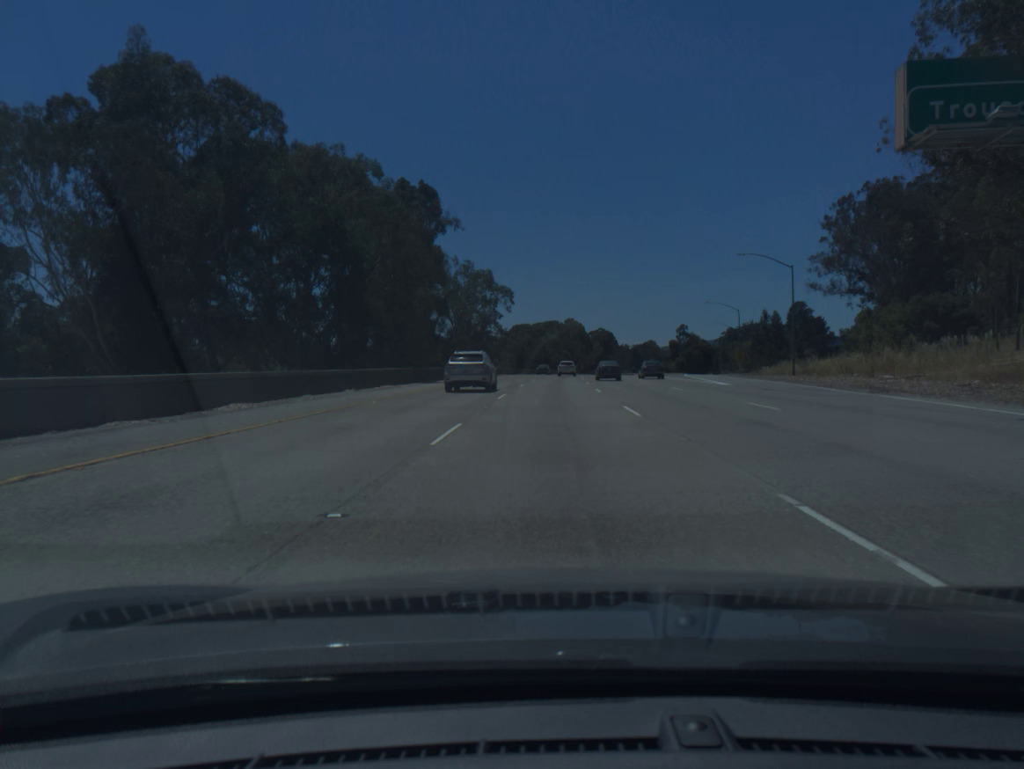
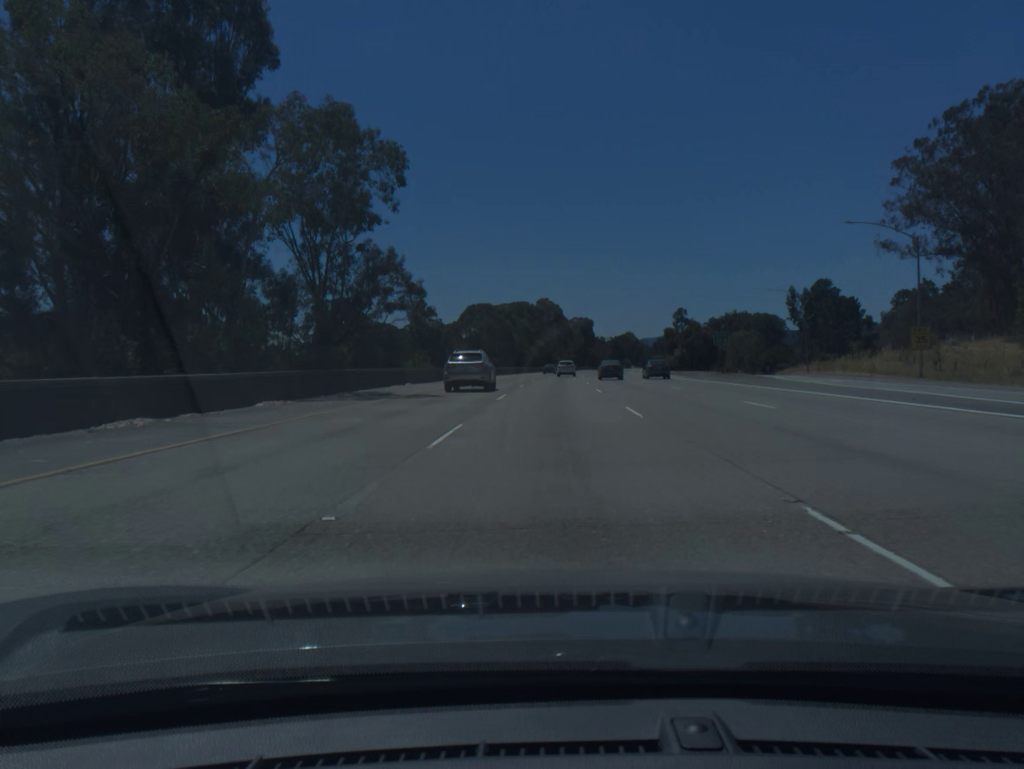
(+1.0, +58.2) m; +2°
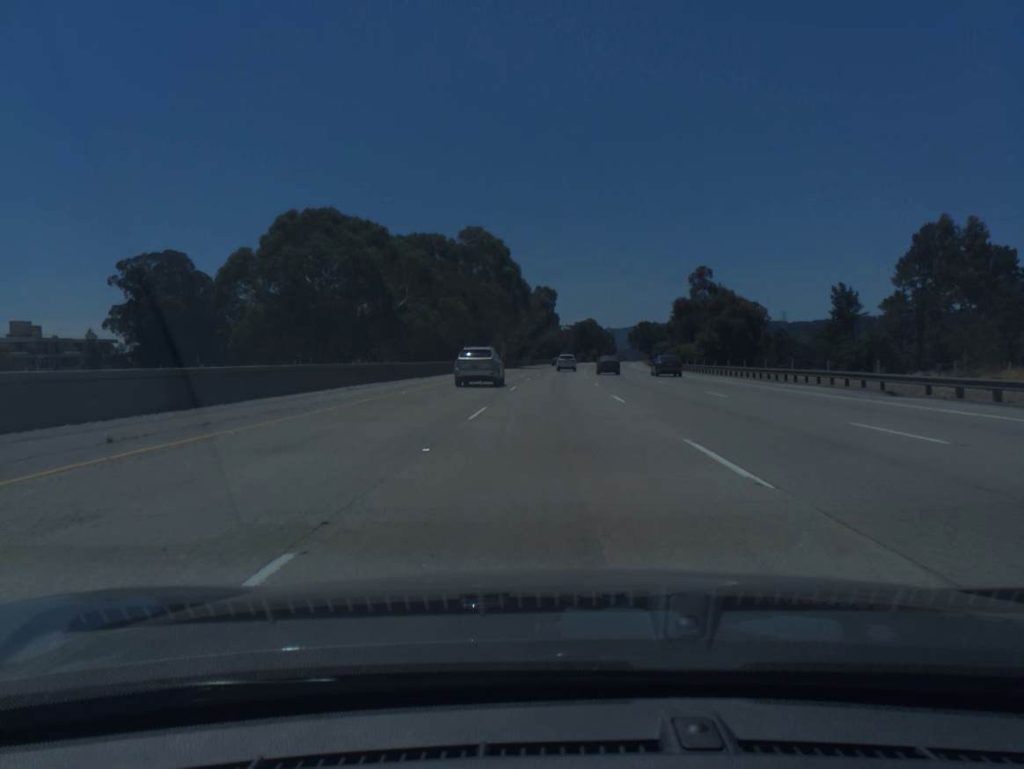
(+3.0, +97.3) m; +3°
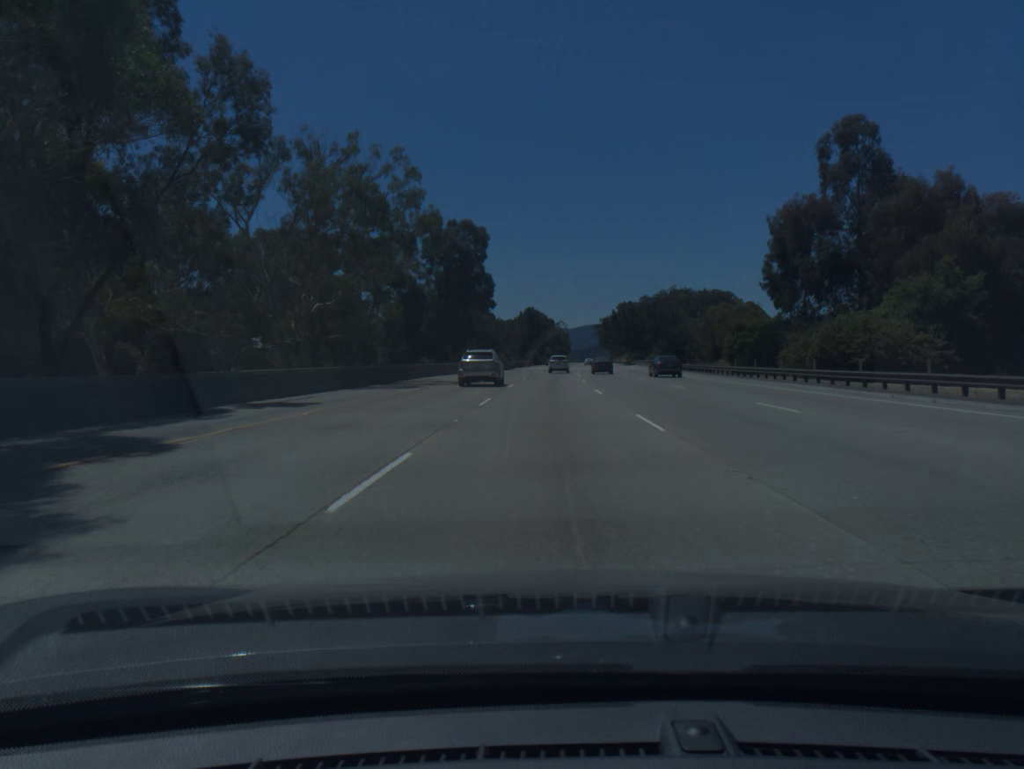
(+3.4, +96.8) m; +4°
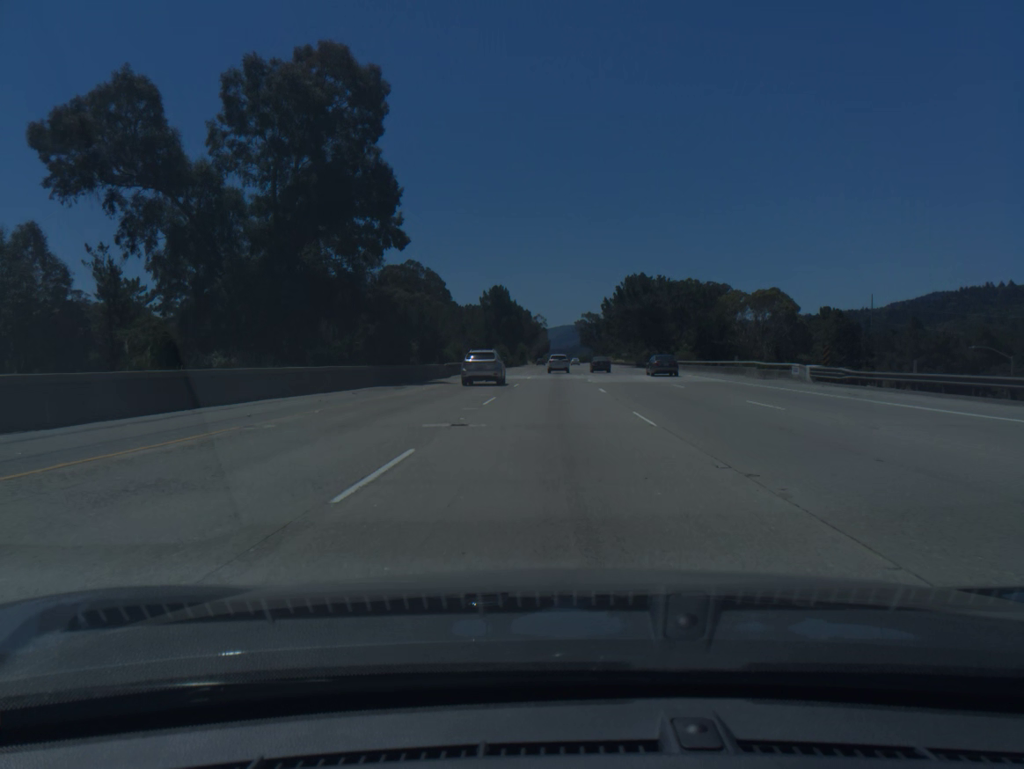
(+0.9, +57.7) m; +2°
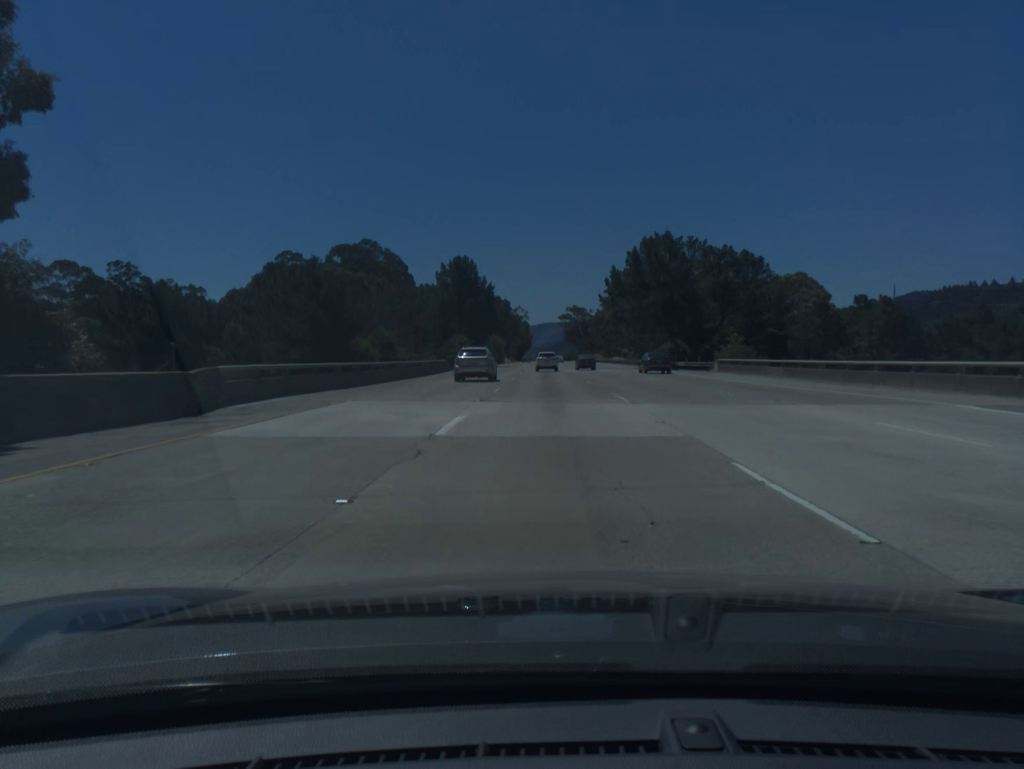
(+0.4, +38.2) m; +1°
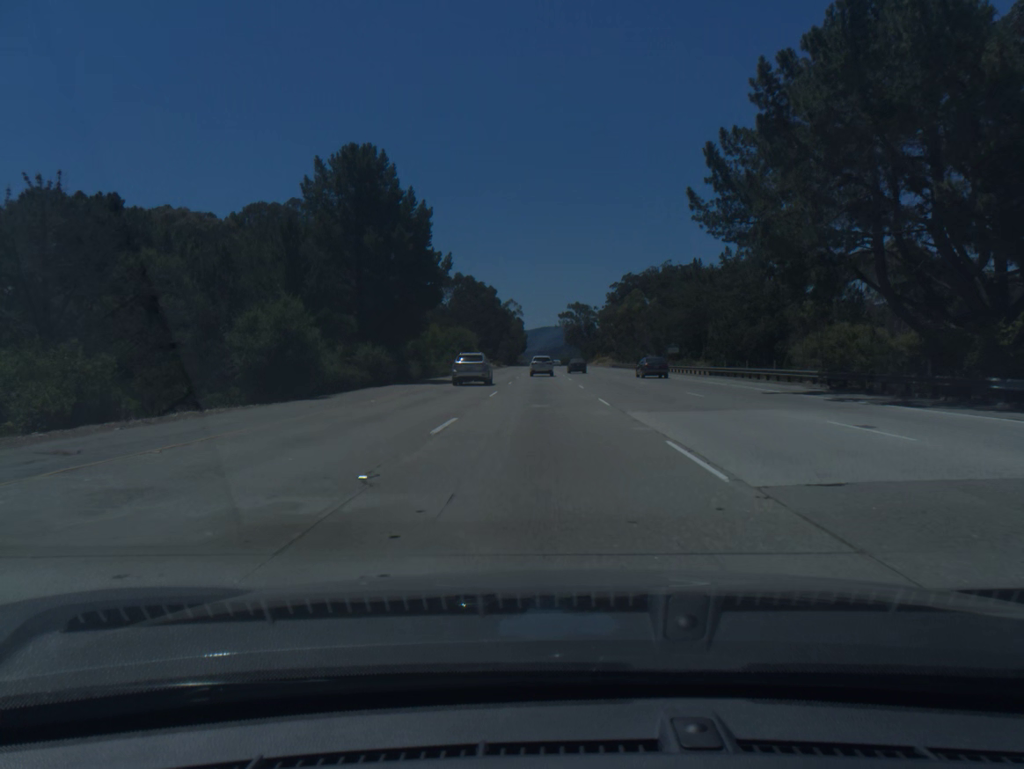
(+0.4, +56.7) m; 0°
